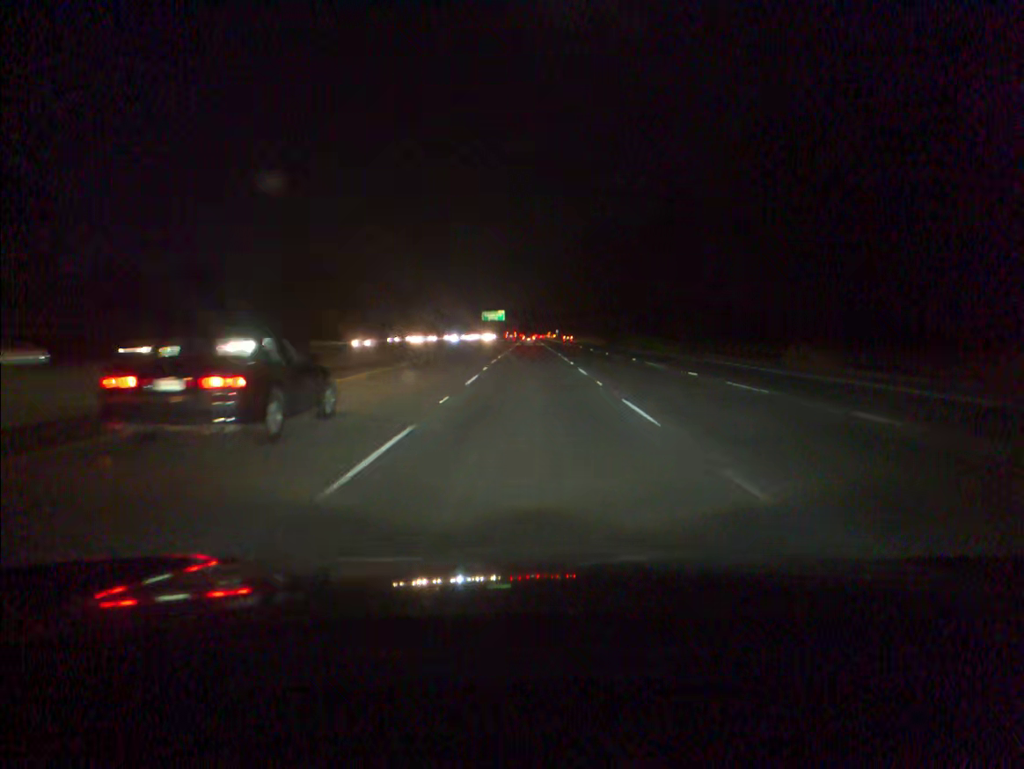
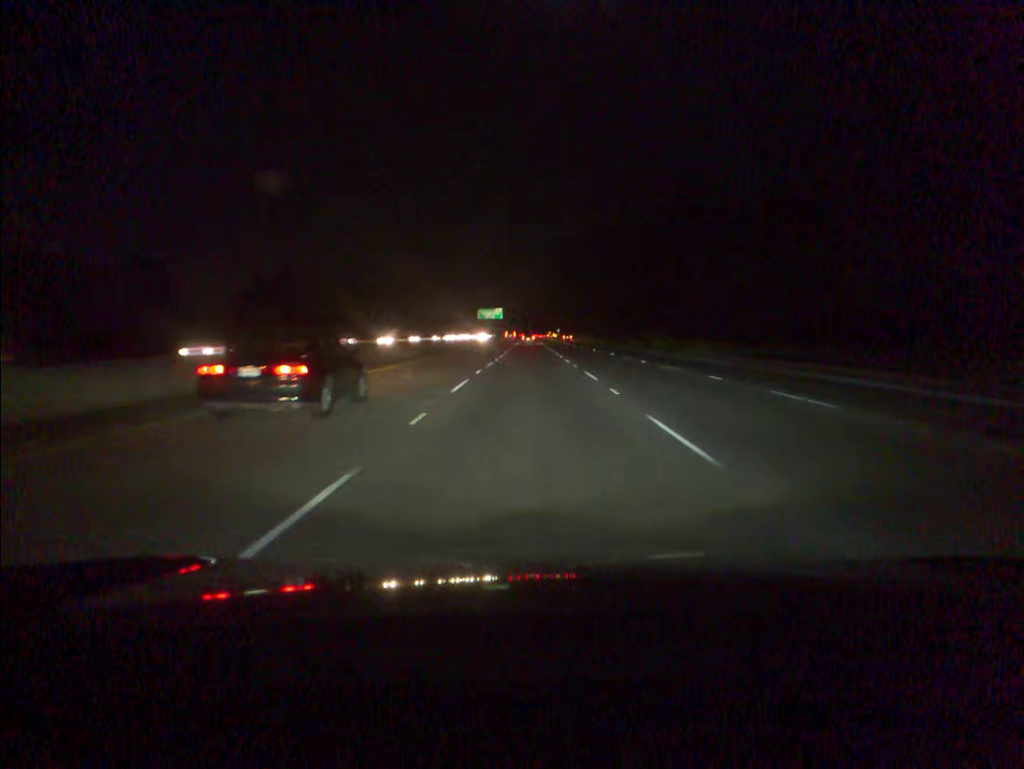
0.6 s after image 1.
(0.0, +18.3) m; 0°
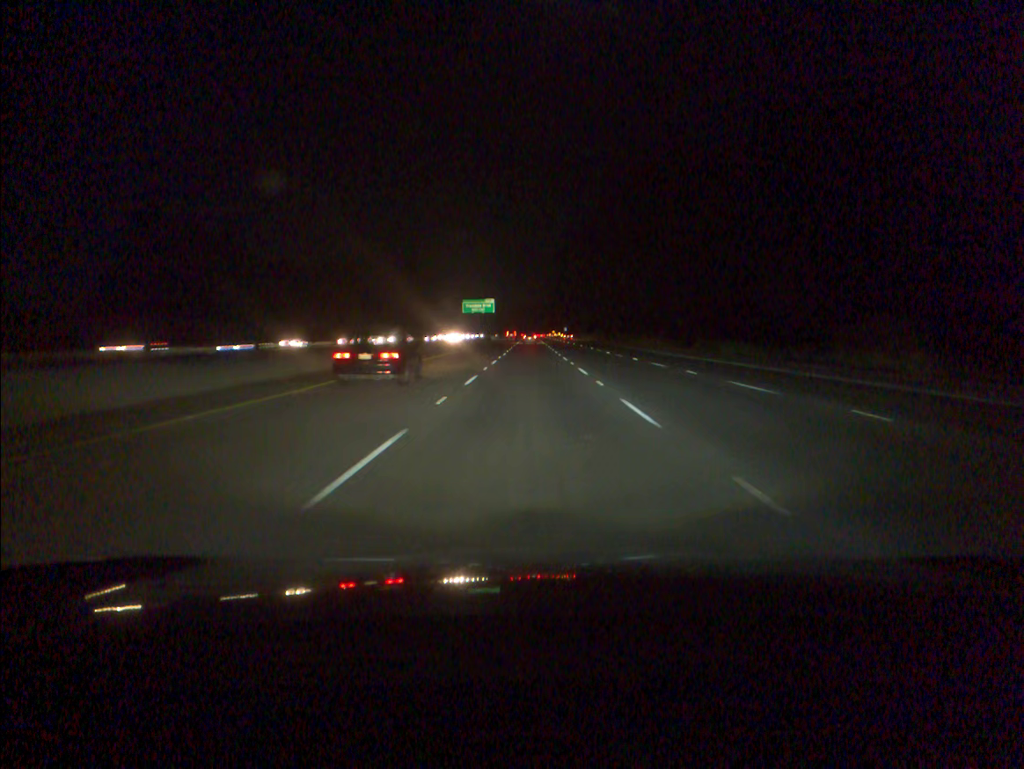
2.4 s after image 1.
(0.0, +54.9) m; 0°
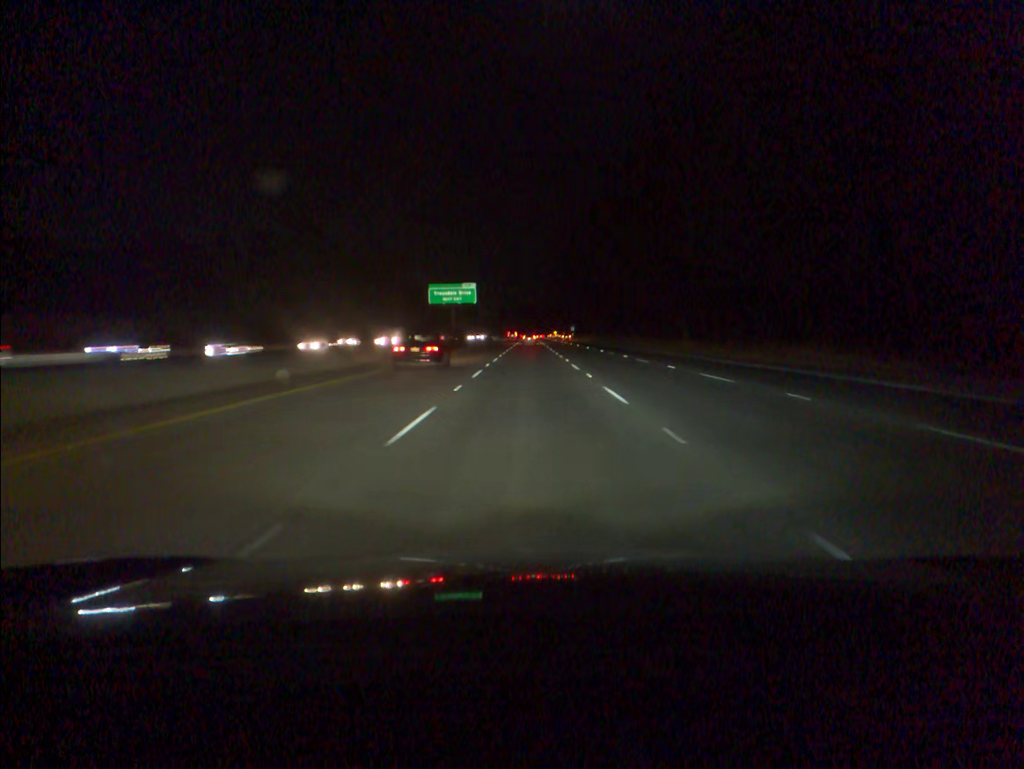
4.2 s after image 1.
(0.0, +54.8) m; 0°
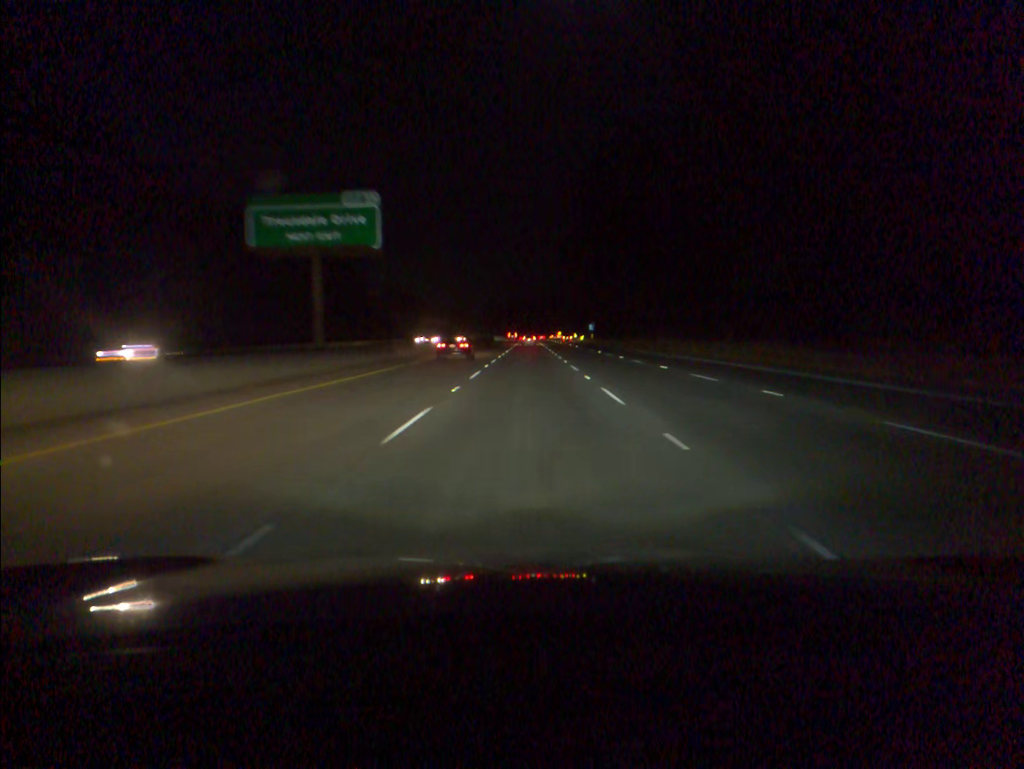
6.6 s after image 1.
(-0.1, +72.8) m; 0°
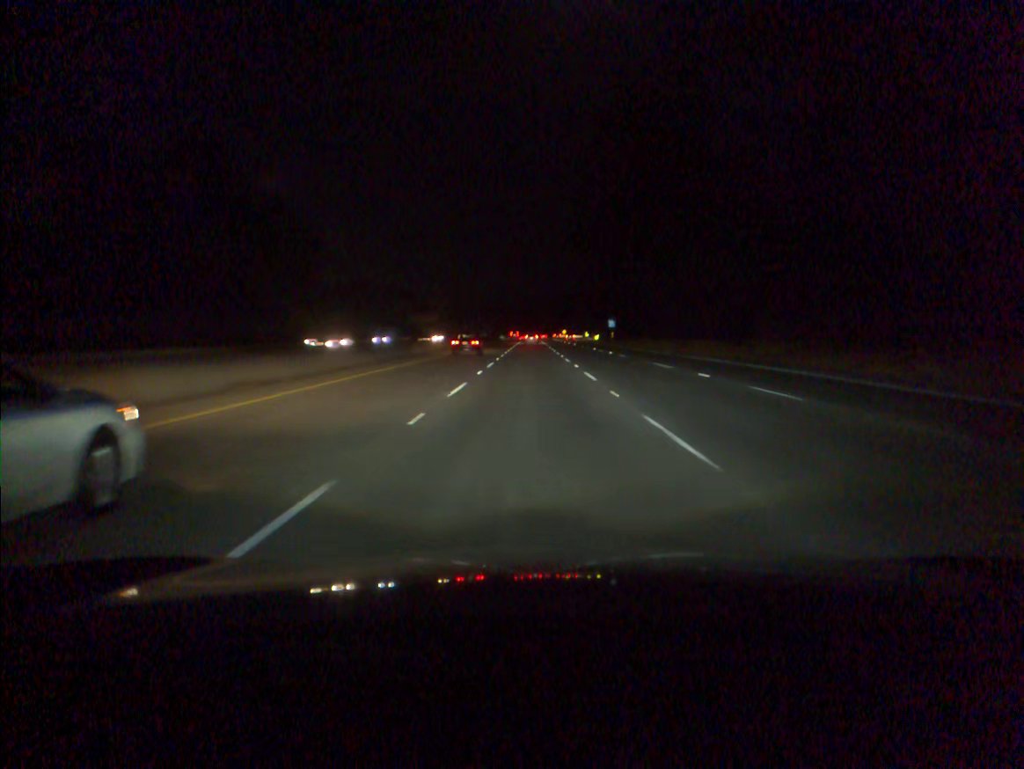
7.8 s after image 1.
(-0.1, +36.3) m; 0°
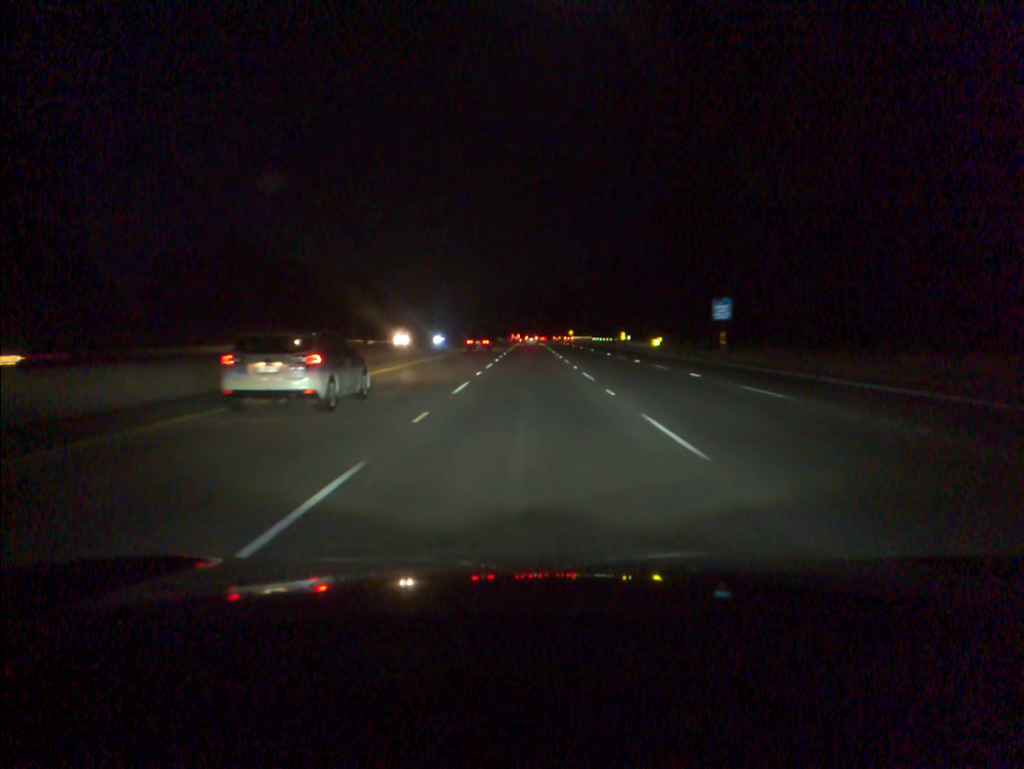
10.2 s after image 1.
(0.0, +72.4) m; 0°
